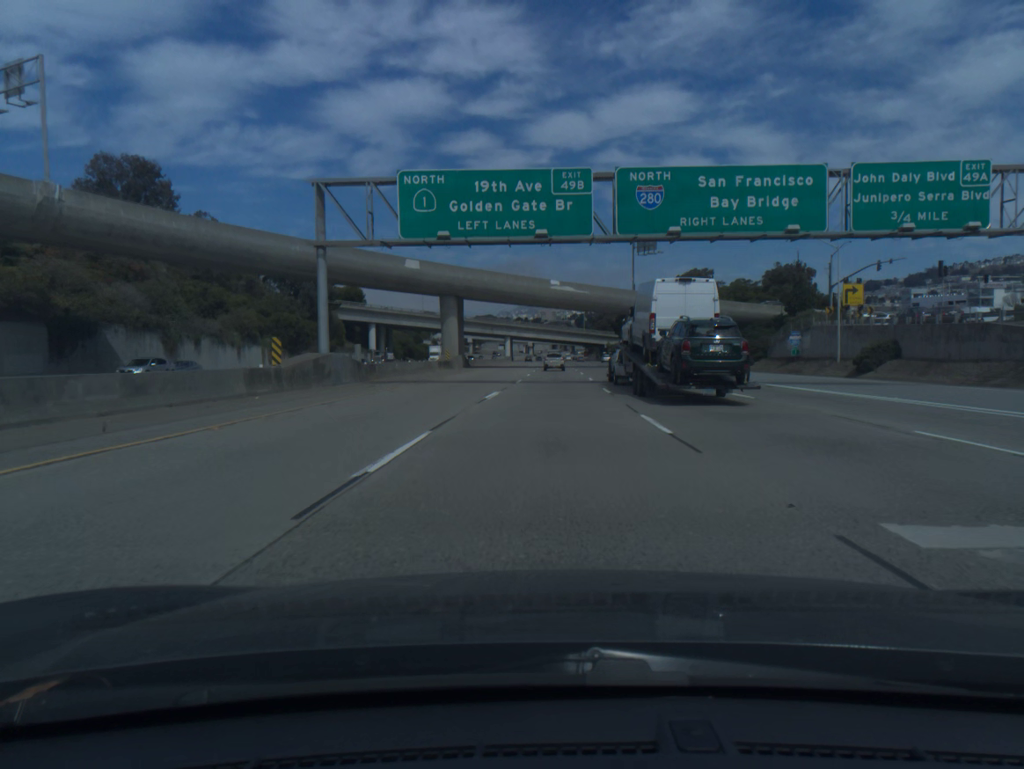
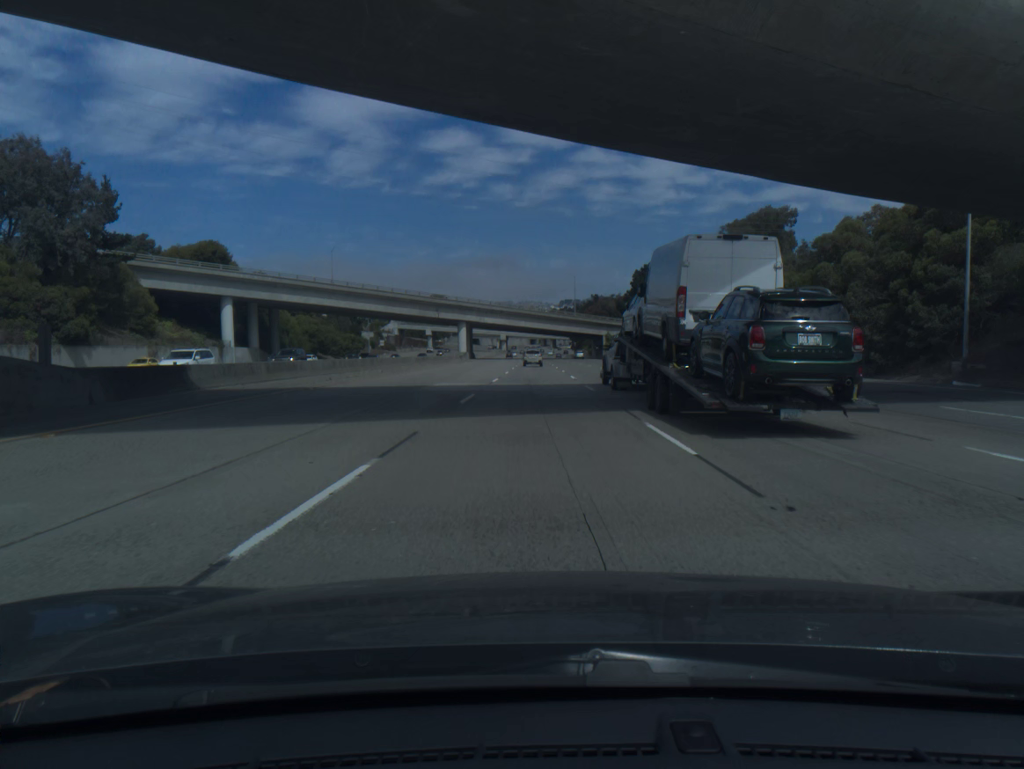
(+1.3, +74.3) m; +2°
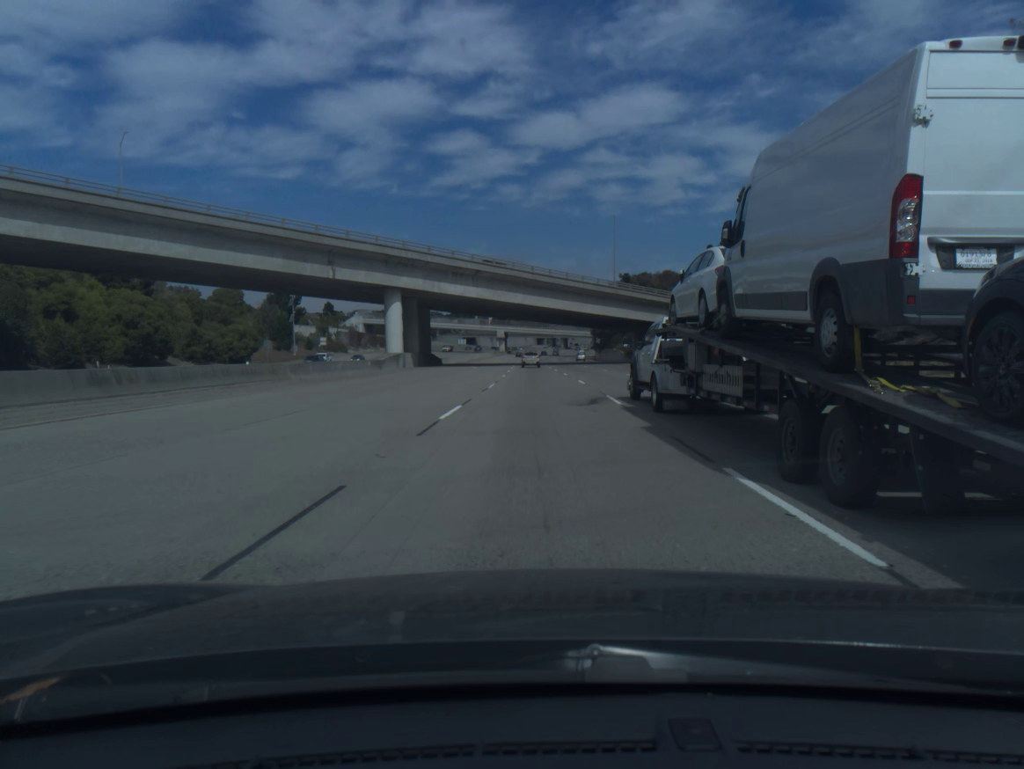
(-0.5, +75.7) m; -1°
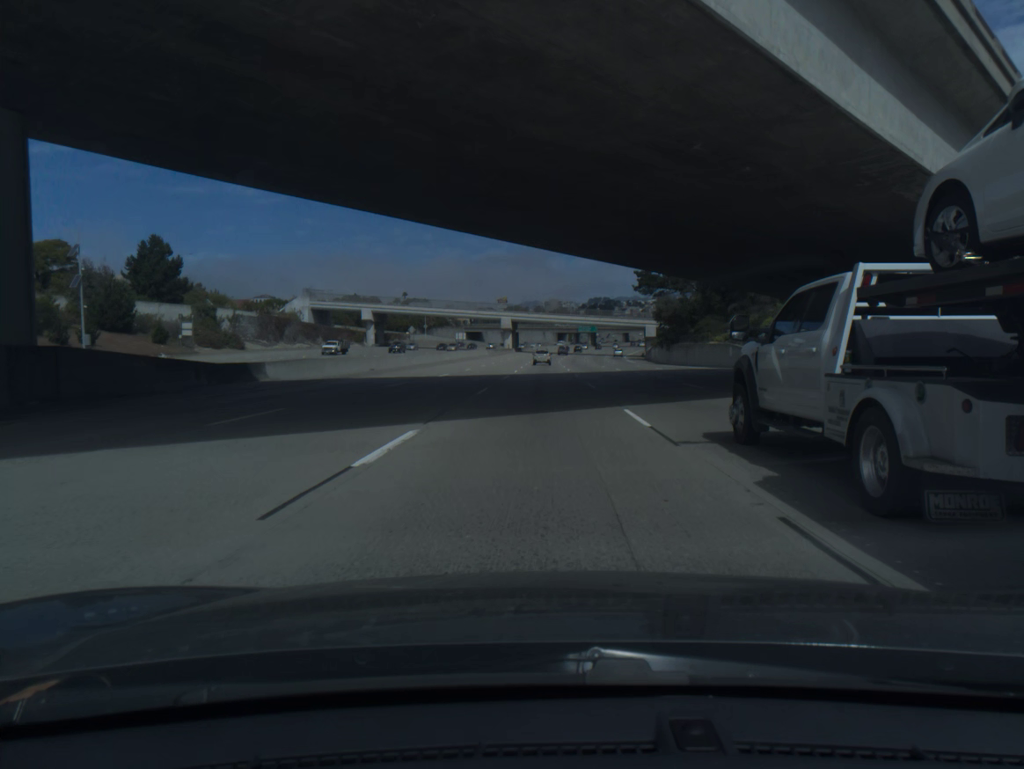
(-0.8, +76.8) m; -1°
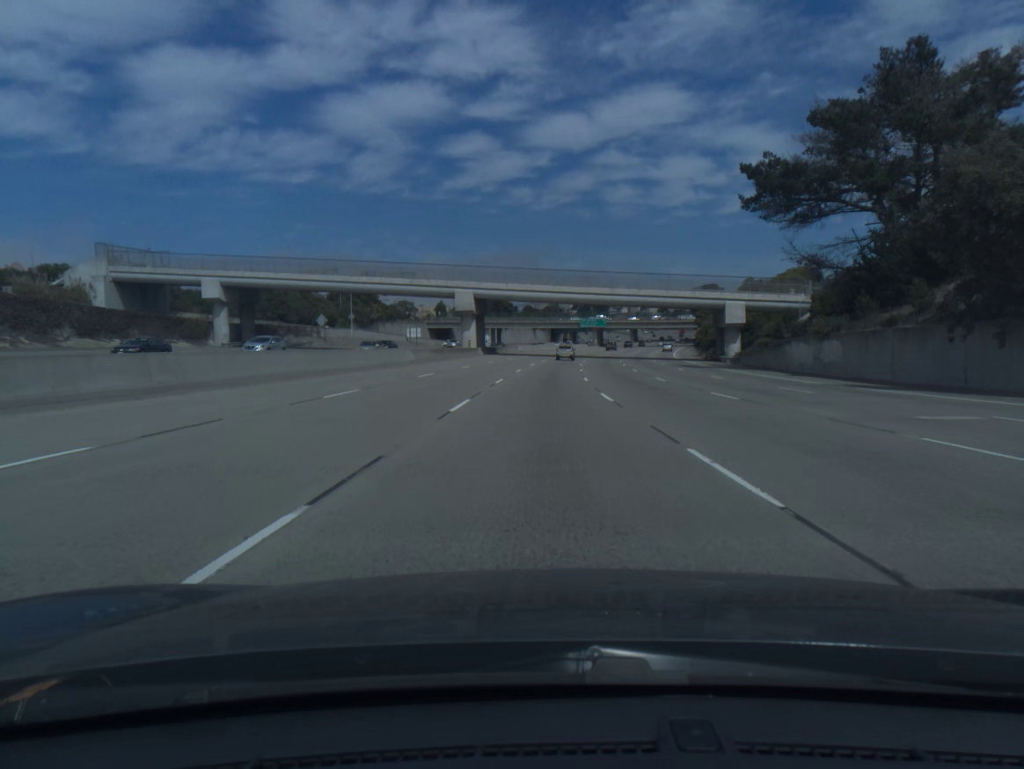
(+0.2, +77.7) m; +1°
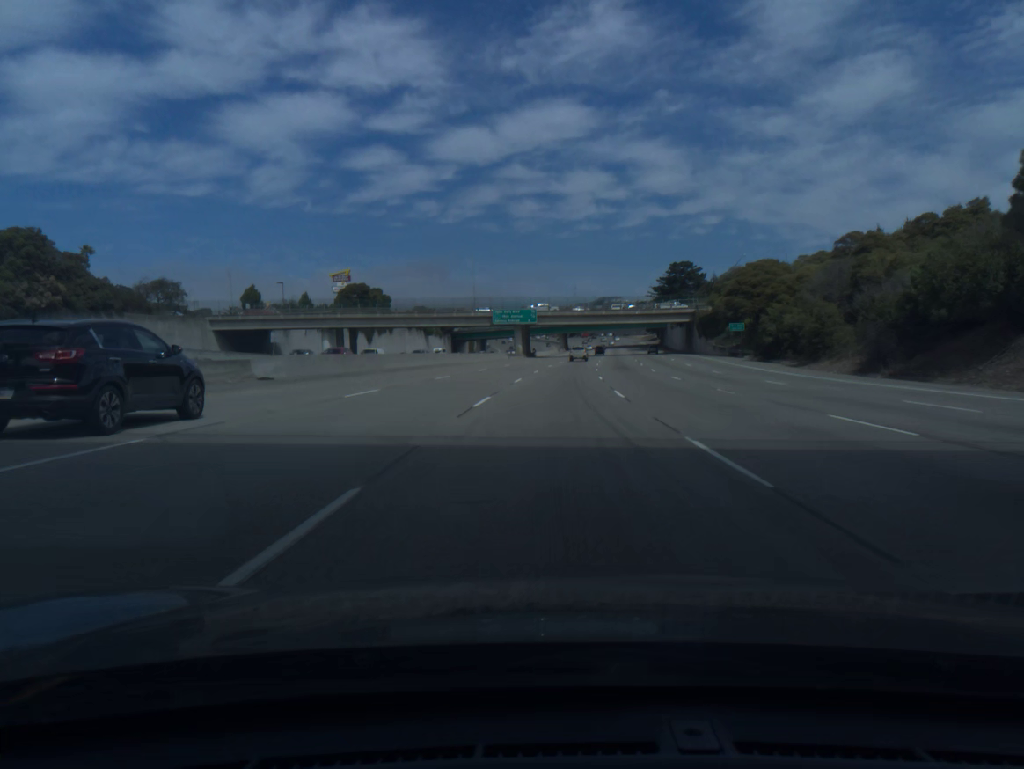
(+4.2, +98.1) m; +7°
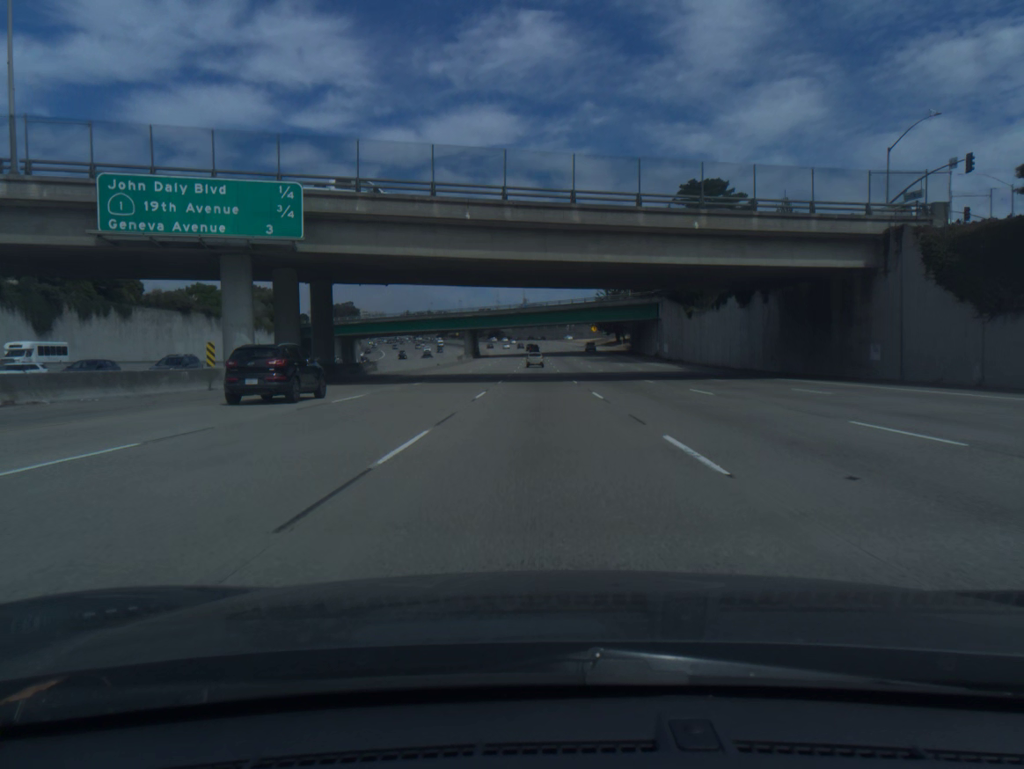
(+5.9, +97.9) m; +6°
